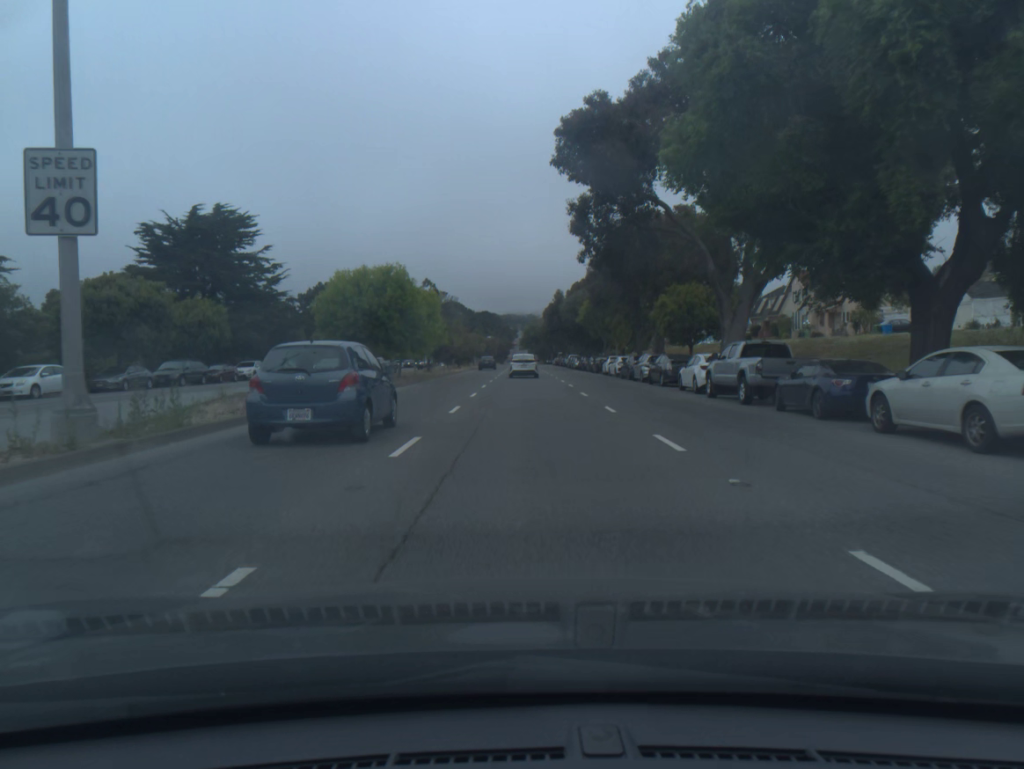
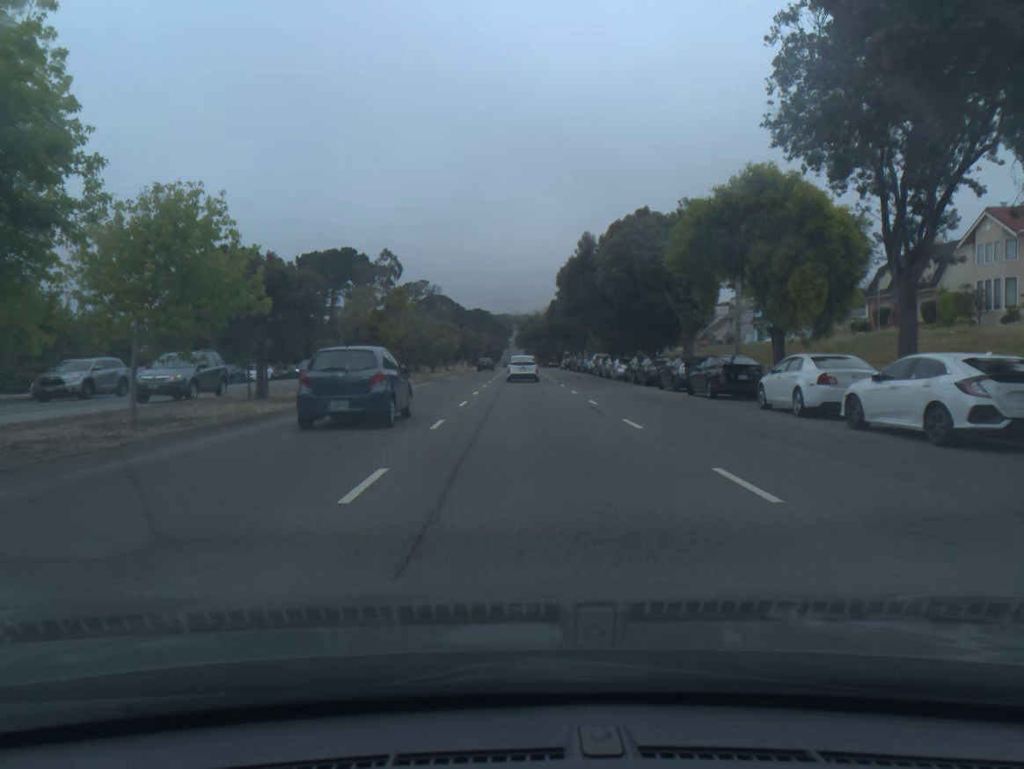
(+0.2, +39.8) m; 0°
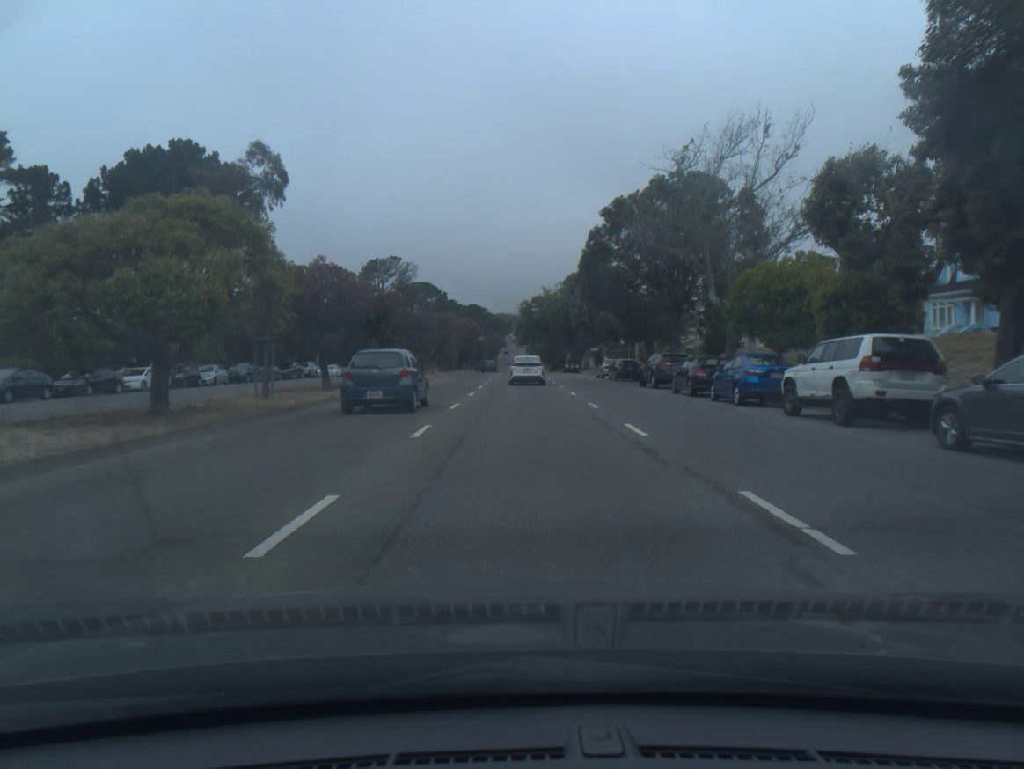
(0.0, +52.3) m; 0°
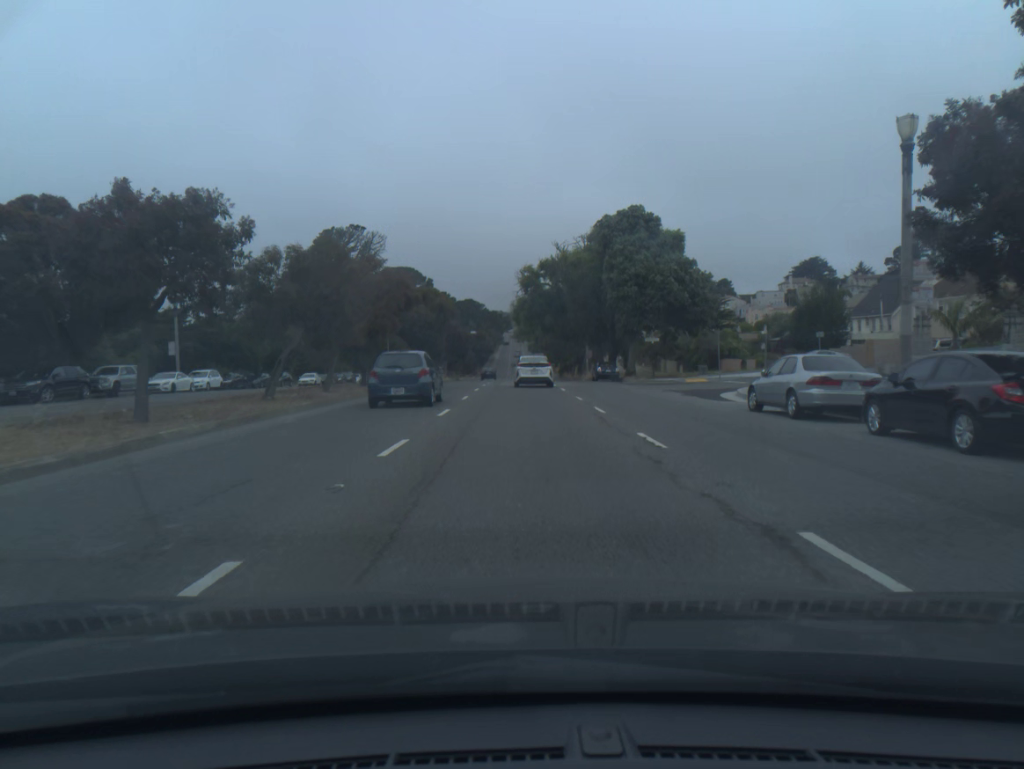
(0.0, +38.7) m; 0°
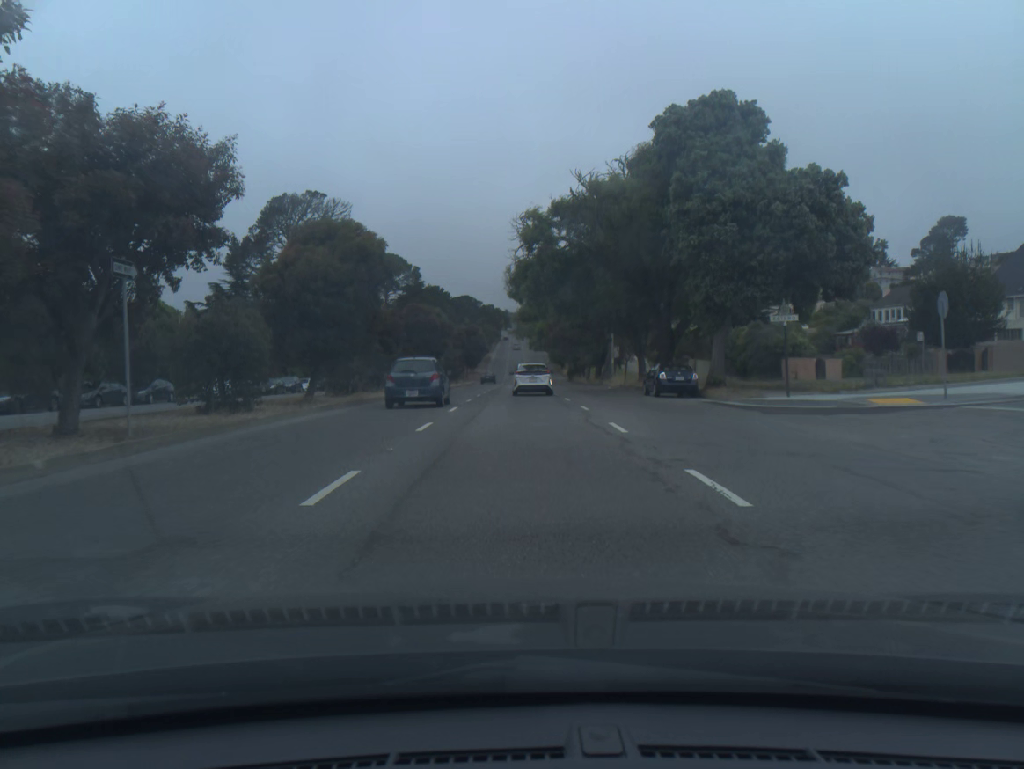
(0.0, +25.5) m; 0°
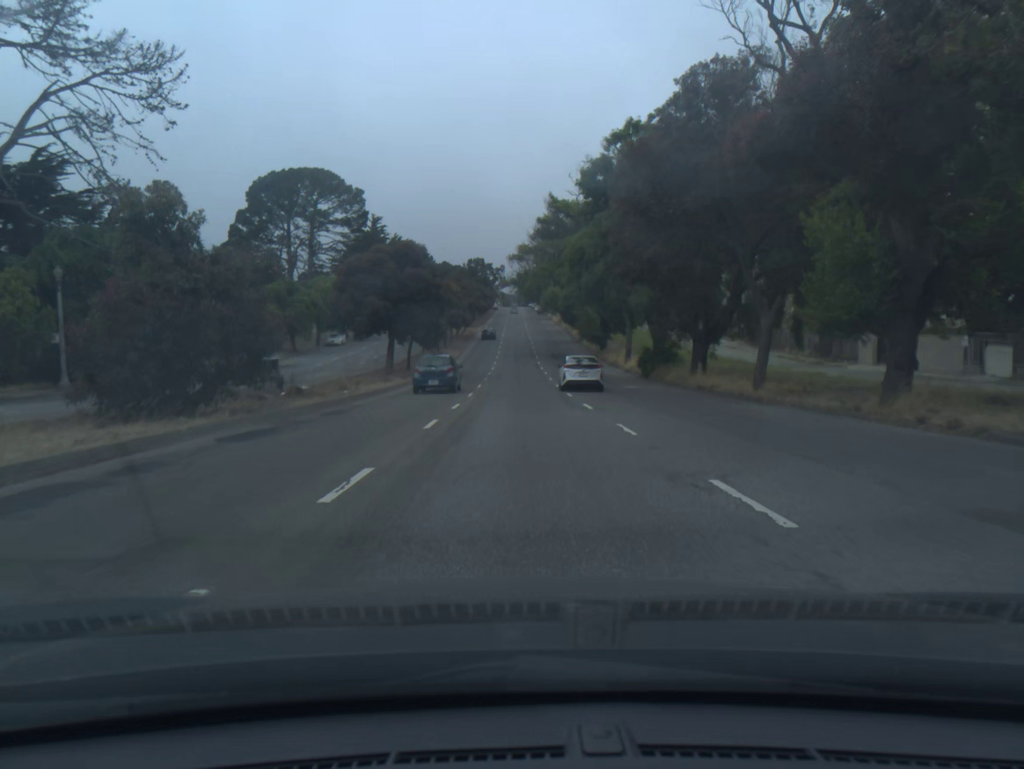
(-0.3, +65.0) m; 0°
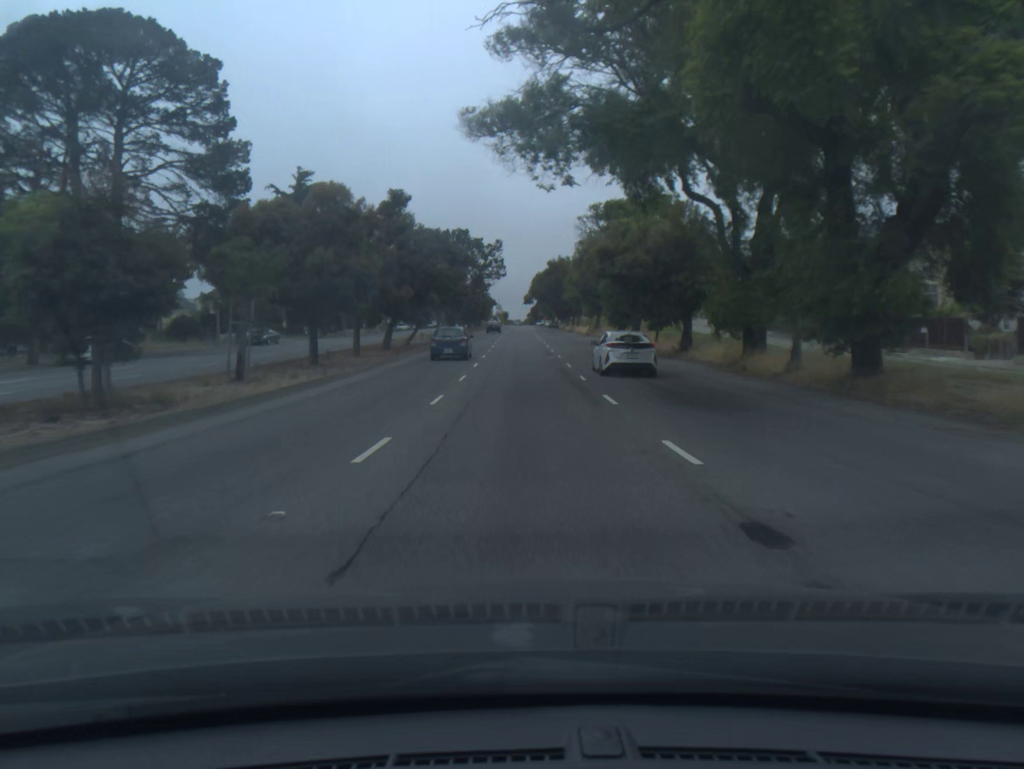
(-0.1, +56.0) m; 0°
